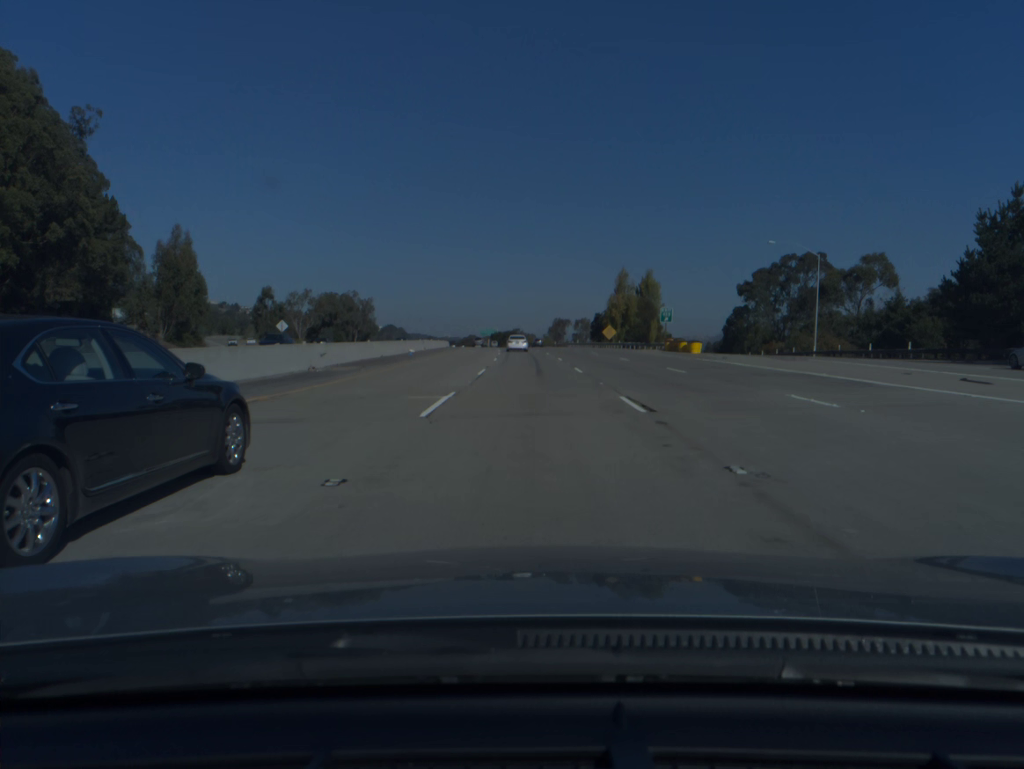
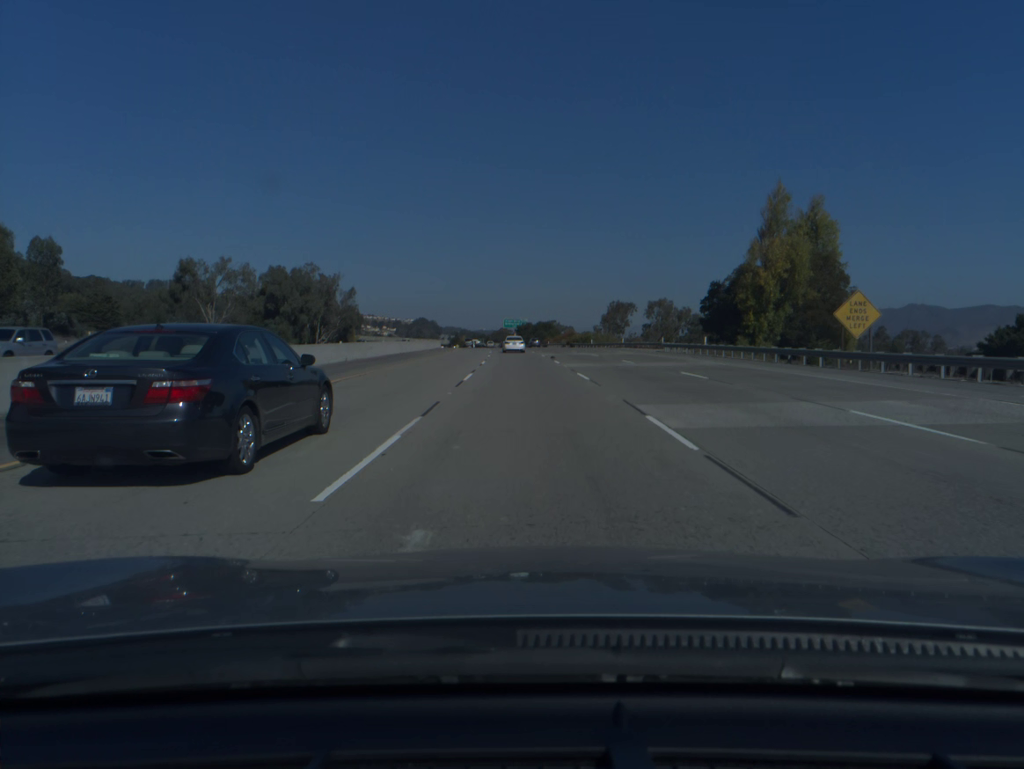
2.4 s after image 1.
(-1.2, +77.1) m; -2°
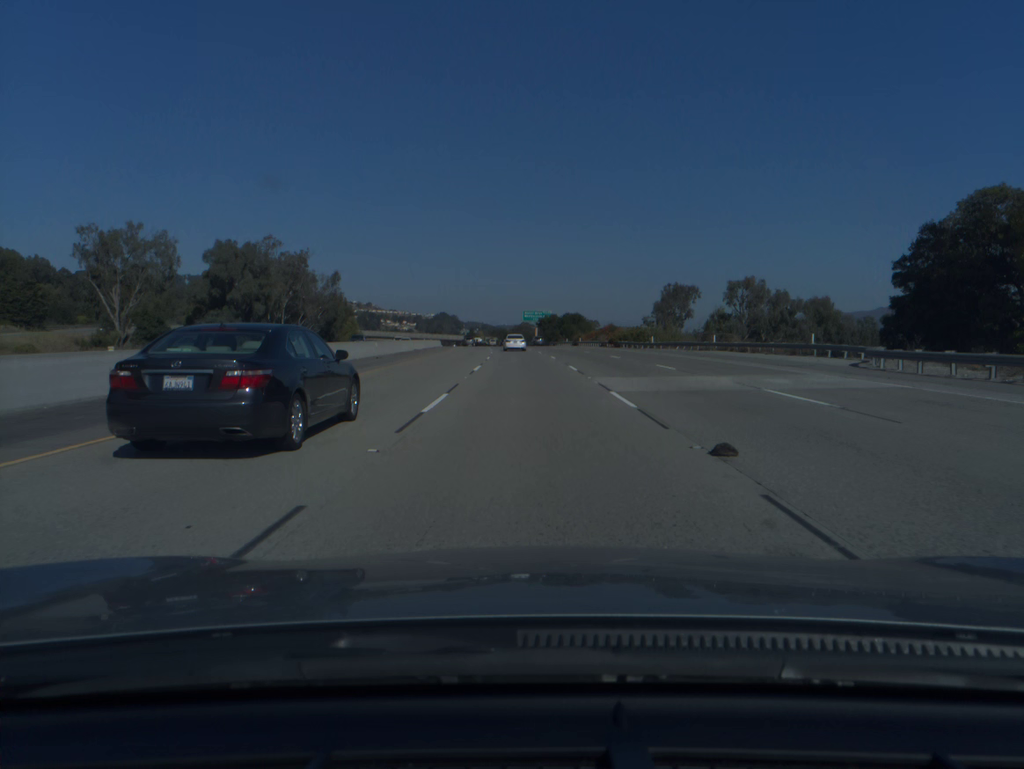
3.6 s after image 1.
(-0.6, +38.6) m; -2°
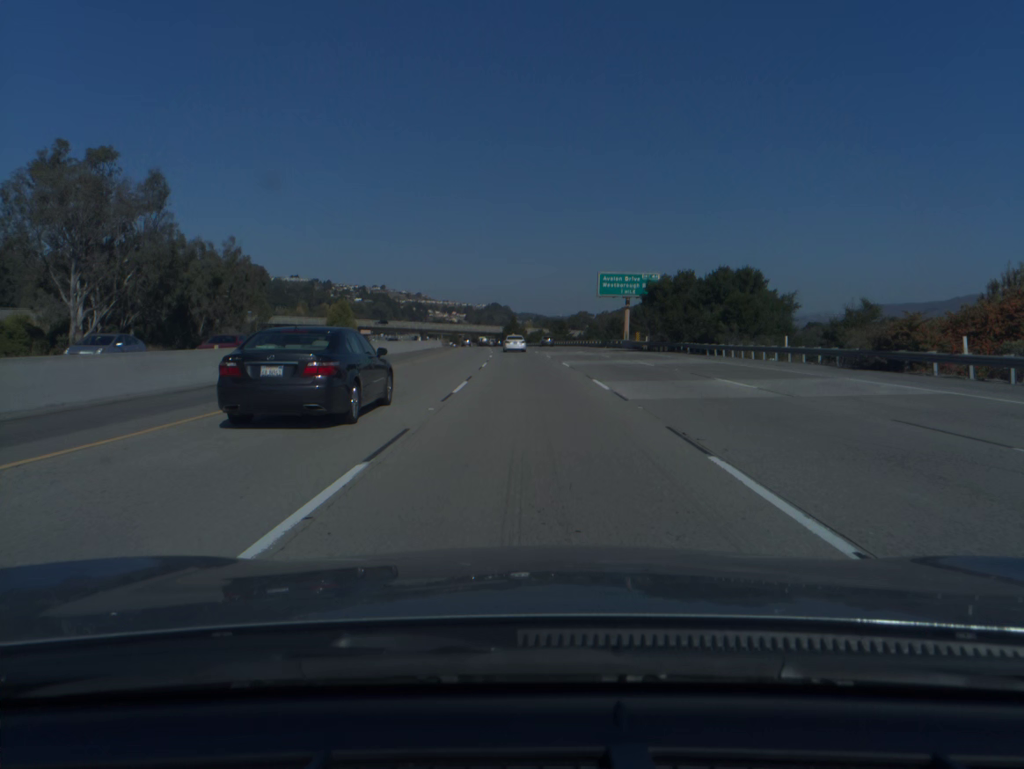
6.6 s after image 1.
(-3.3, +96.8) m; -4°
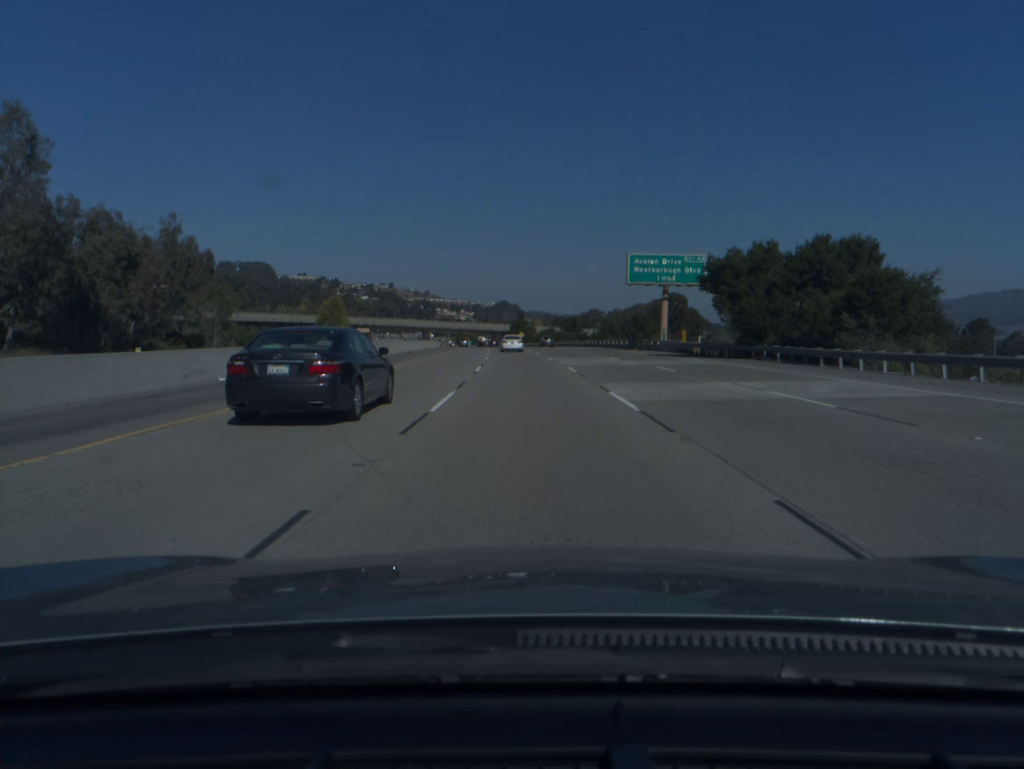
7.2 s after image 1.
(-0.1, +19.5) m; -1°
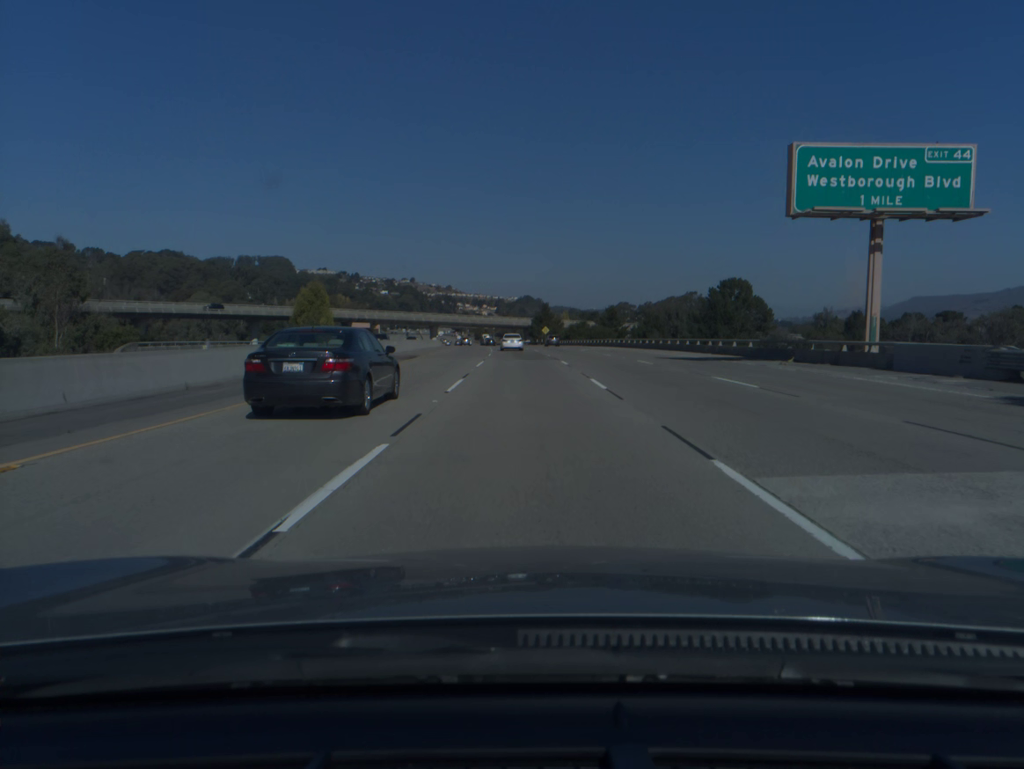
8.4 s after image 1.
(-0.6, +39.0) m; -2°
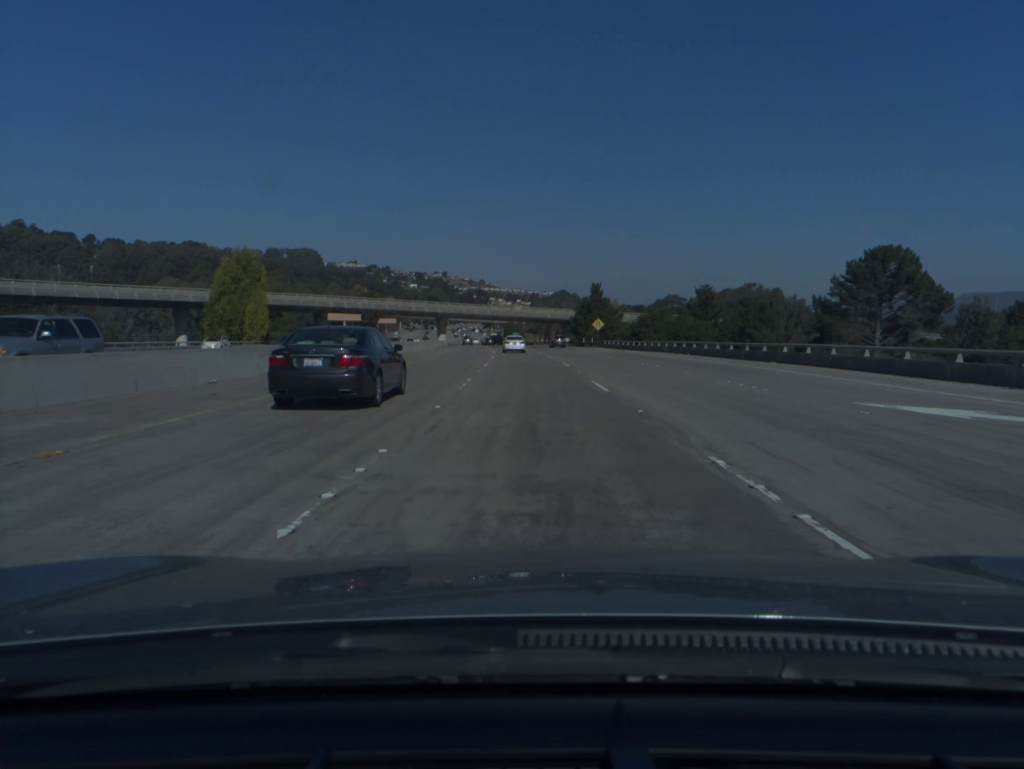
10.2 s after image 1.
(-1.2, +58.4) m; -3°
